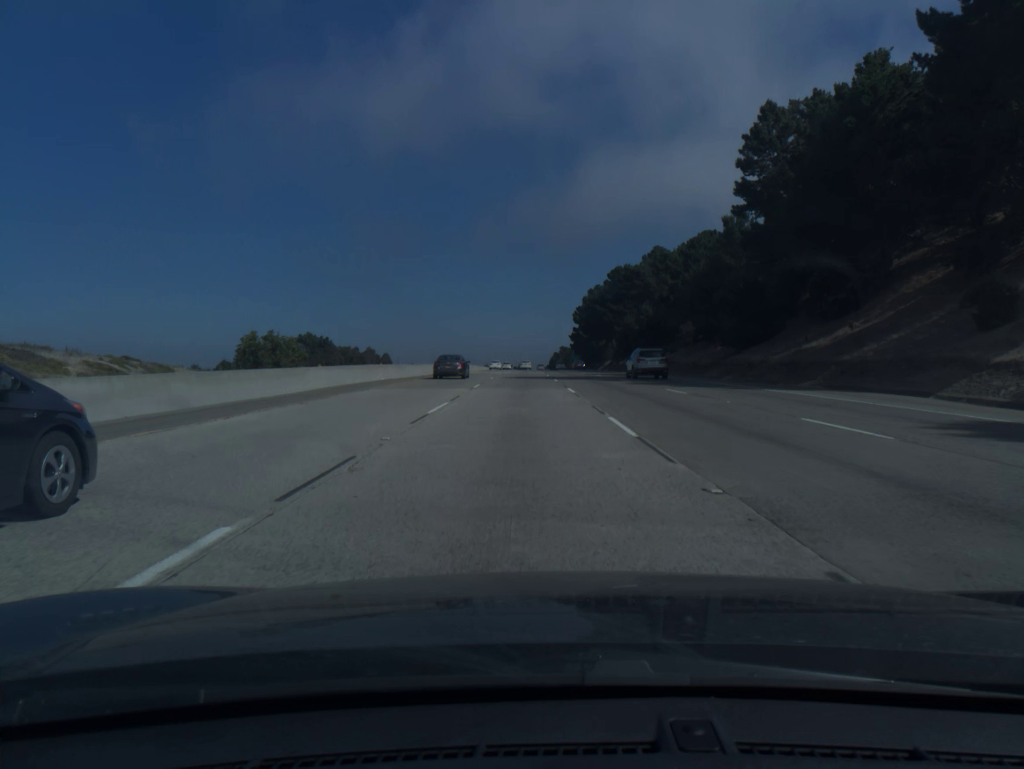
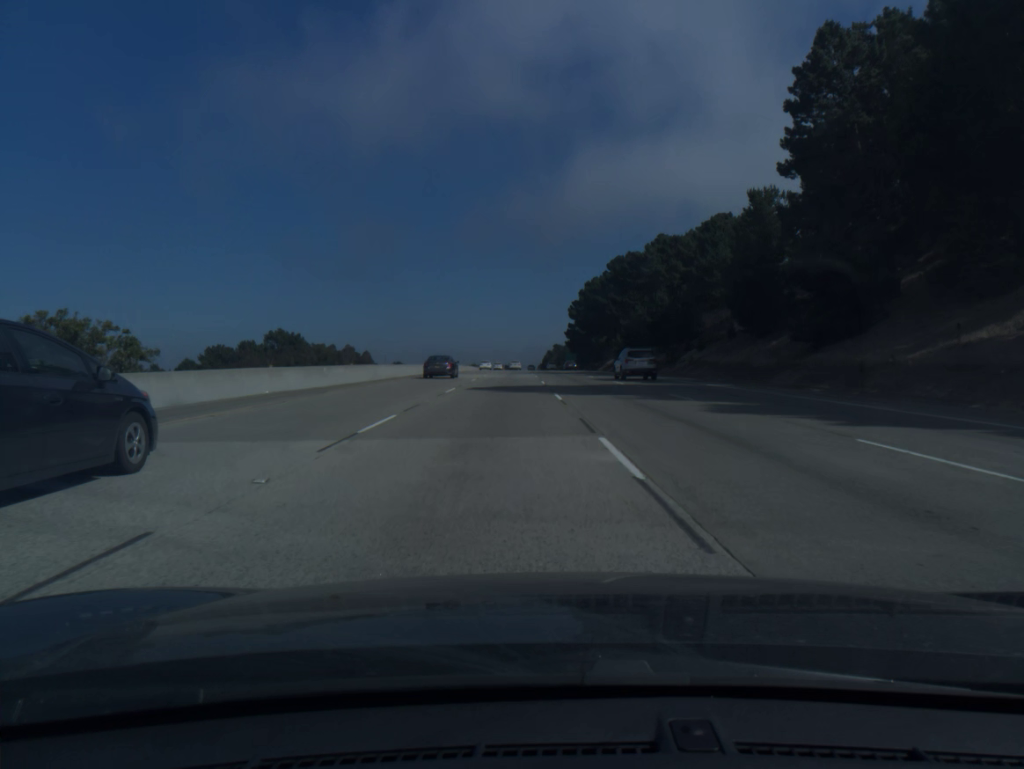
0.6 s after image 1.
(+0.1, +18.8) m; +1°
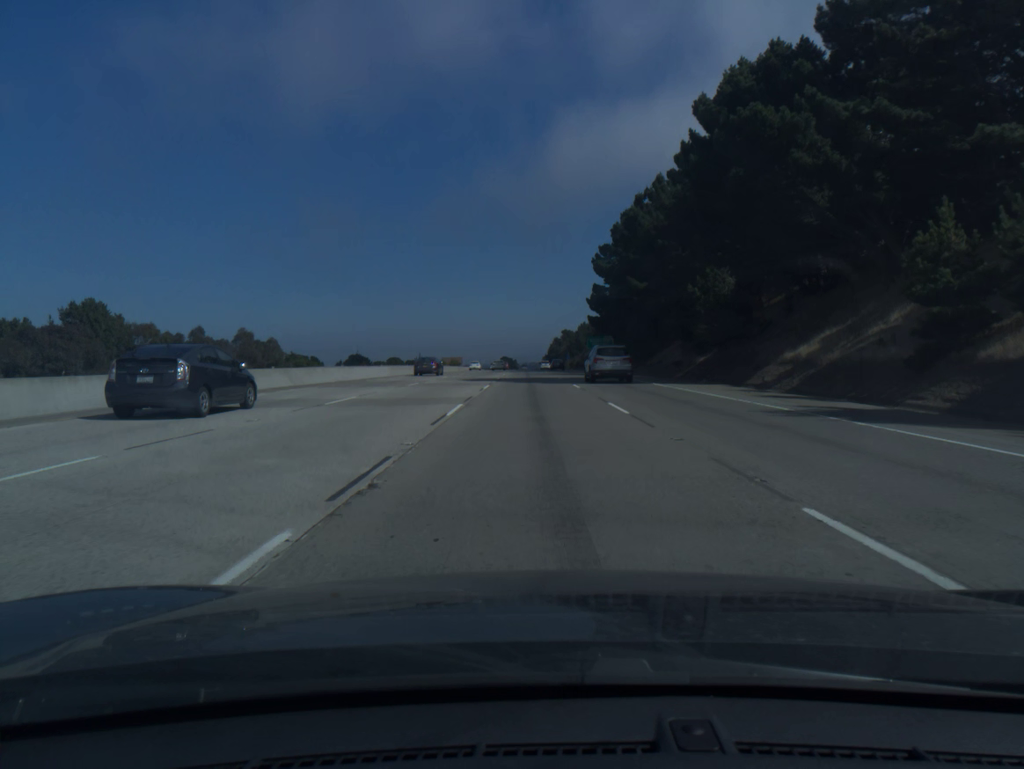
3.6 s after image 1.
(+0.2, +94.0) m; 0°
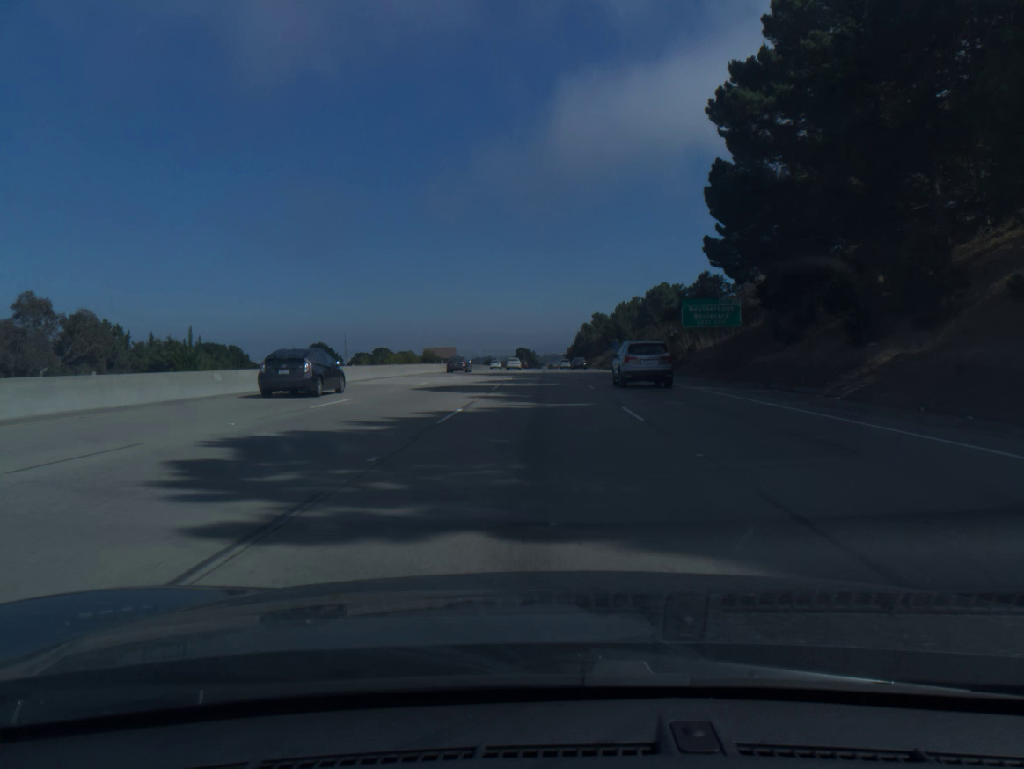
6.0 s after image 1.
(-1.3, +75.2) m; -2°
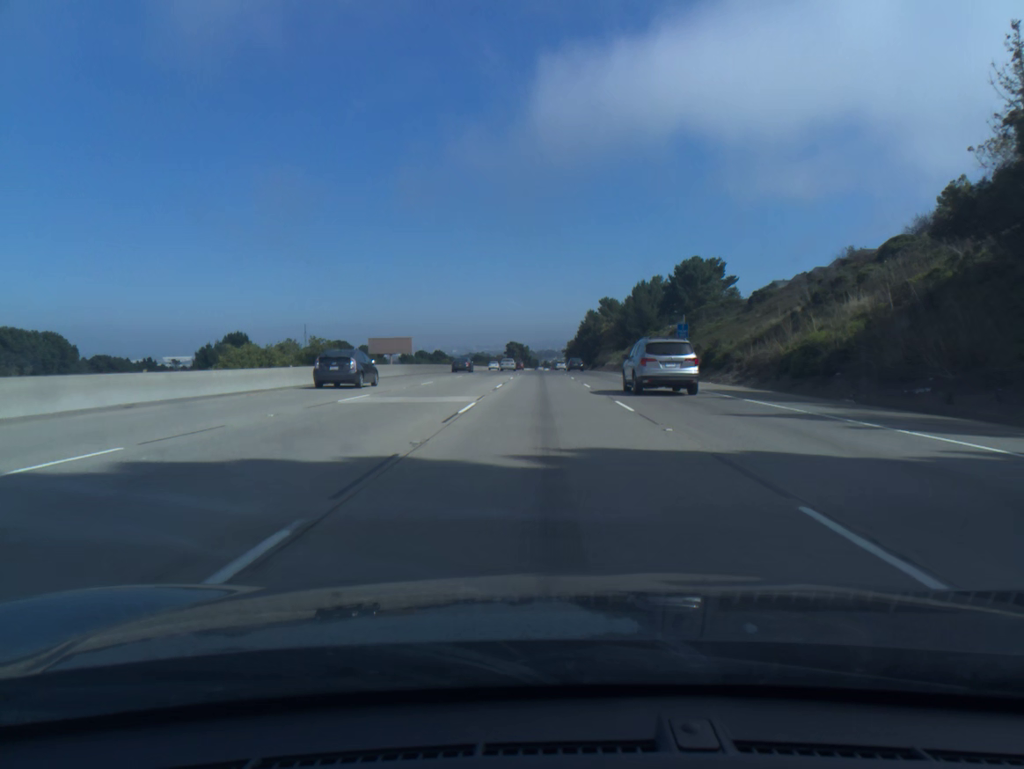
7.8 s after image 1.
(+0.1, +56.3) m; 0°
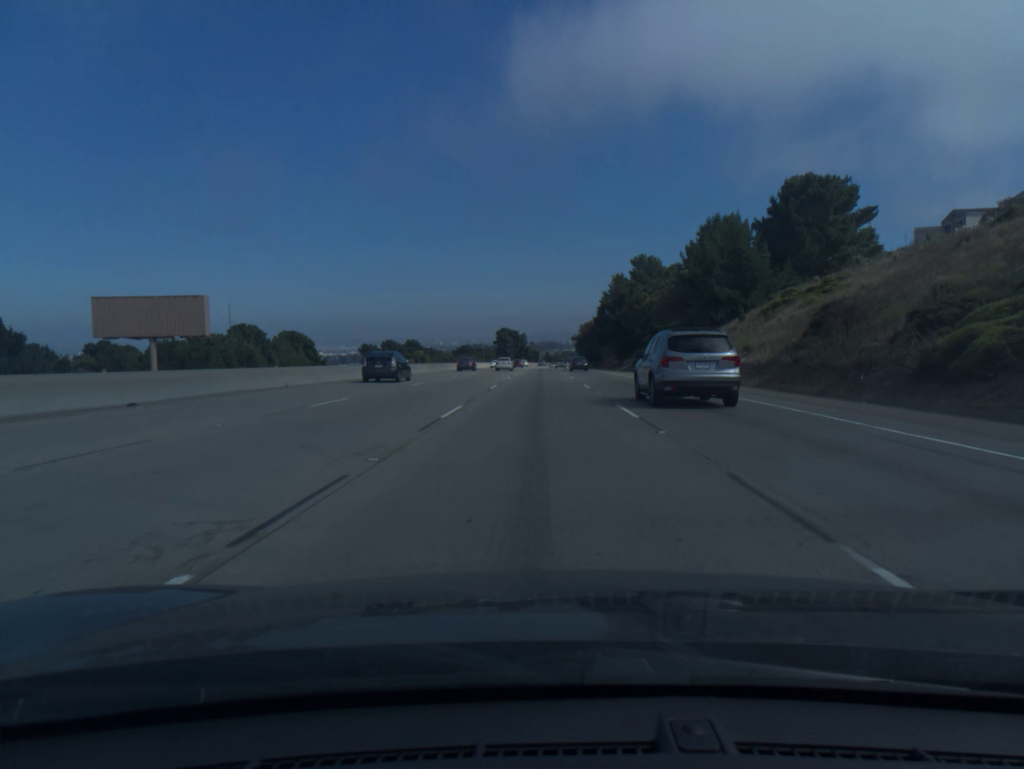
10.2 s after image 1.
(+0.2, +75.1) m; 0°
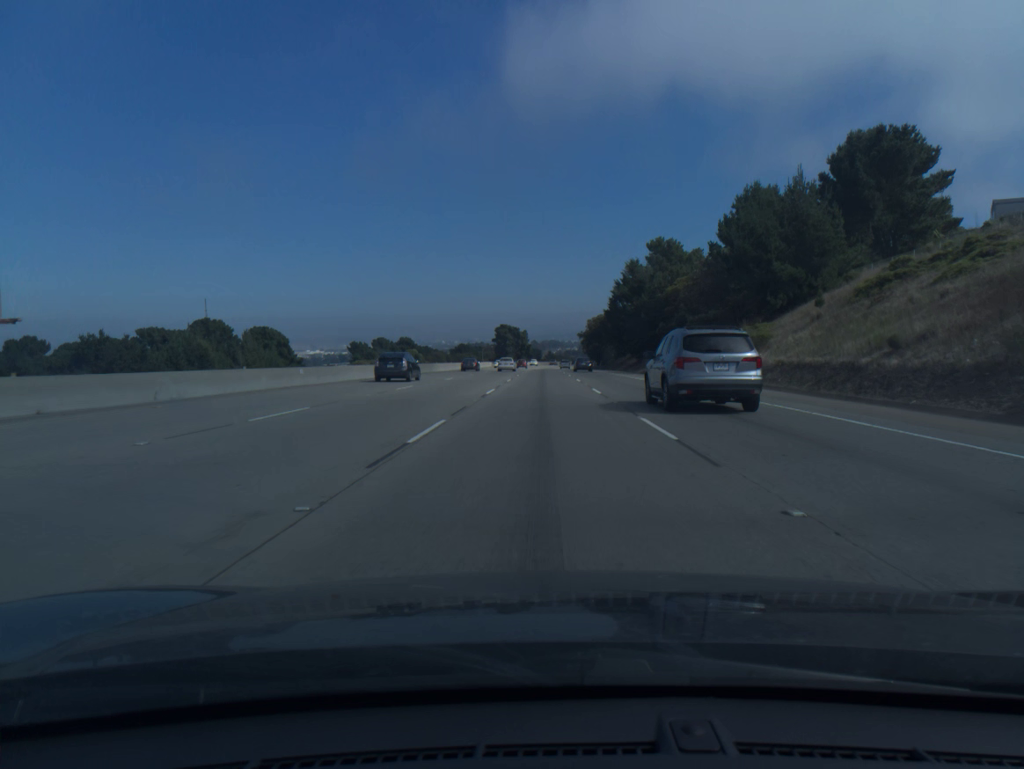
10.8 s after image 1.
(0.0, +18.8) m; 0°
